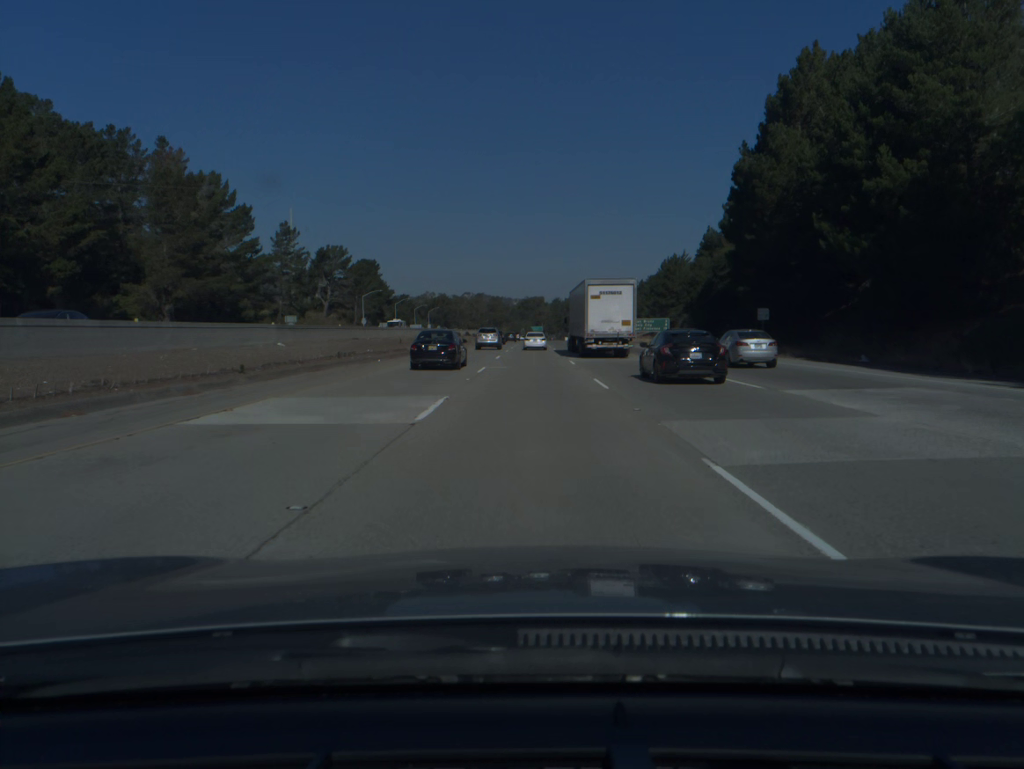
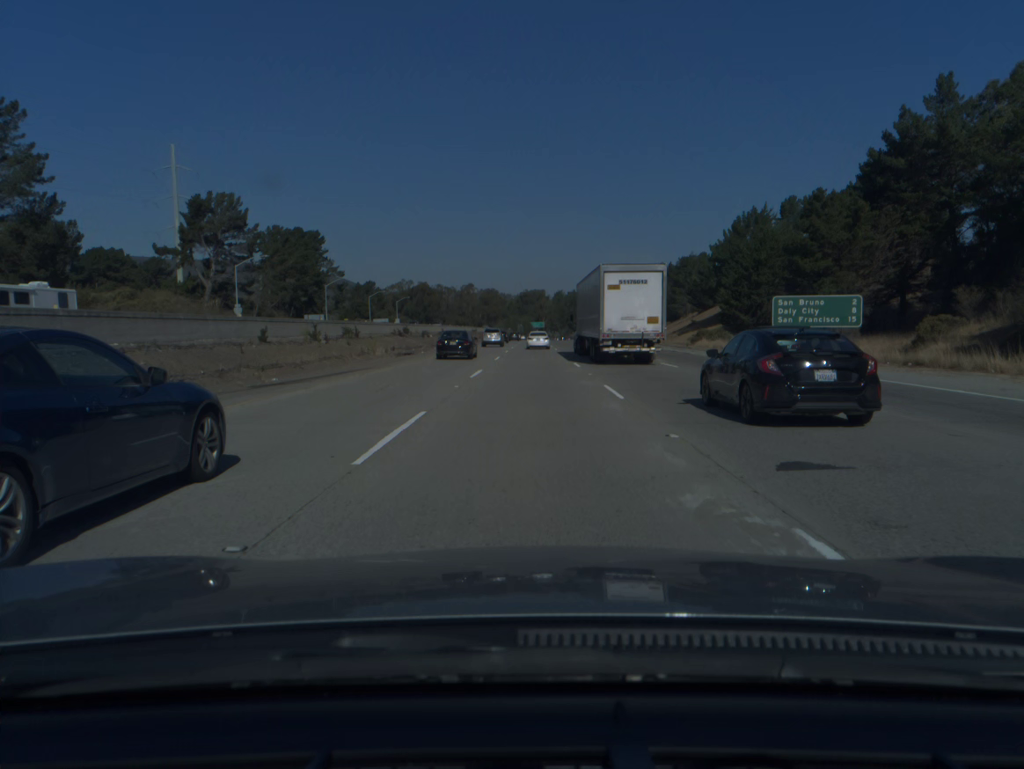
(+0.1, +76.1) m; 0°
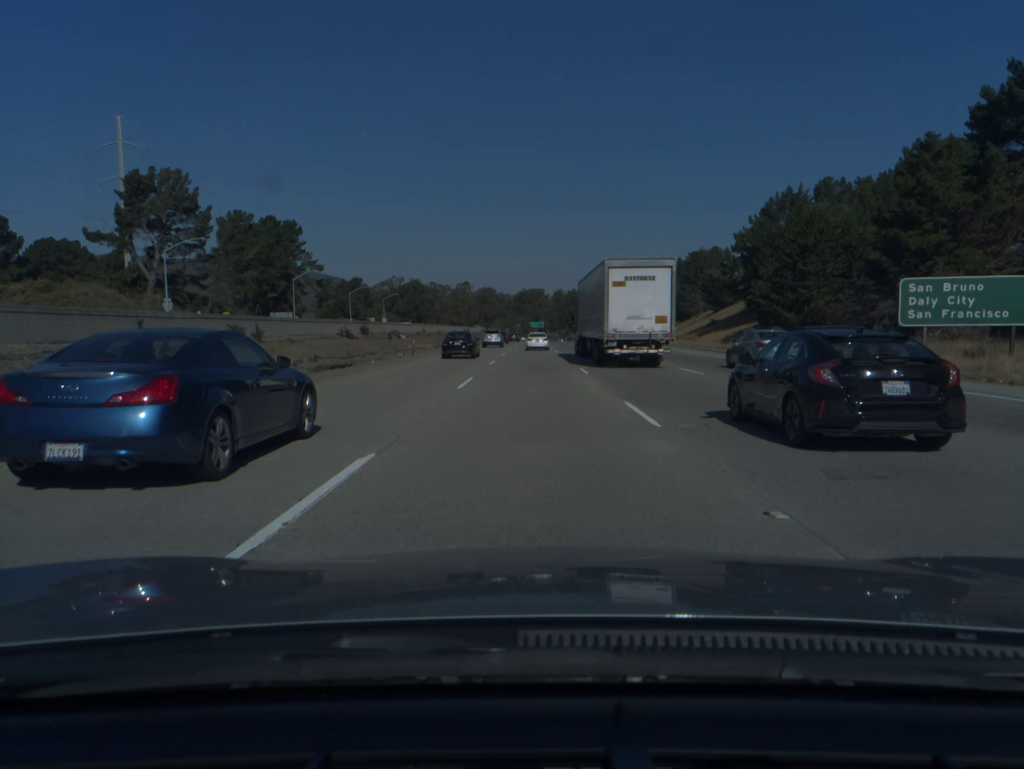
(0.0, +19.1) m; 0°
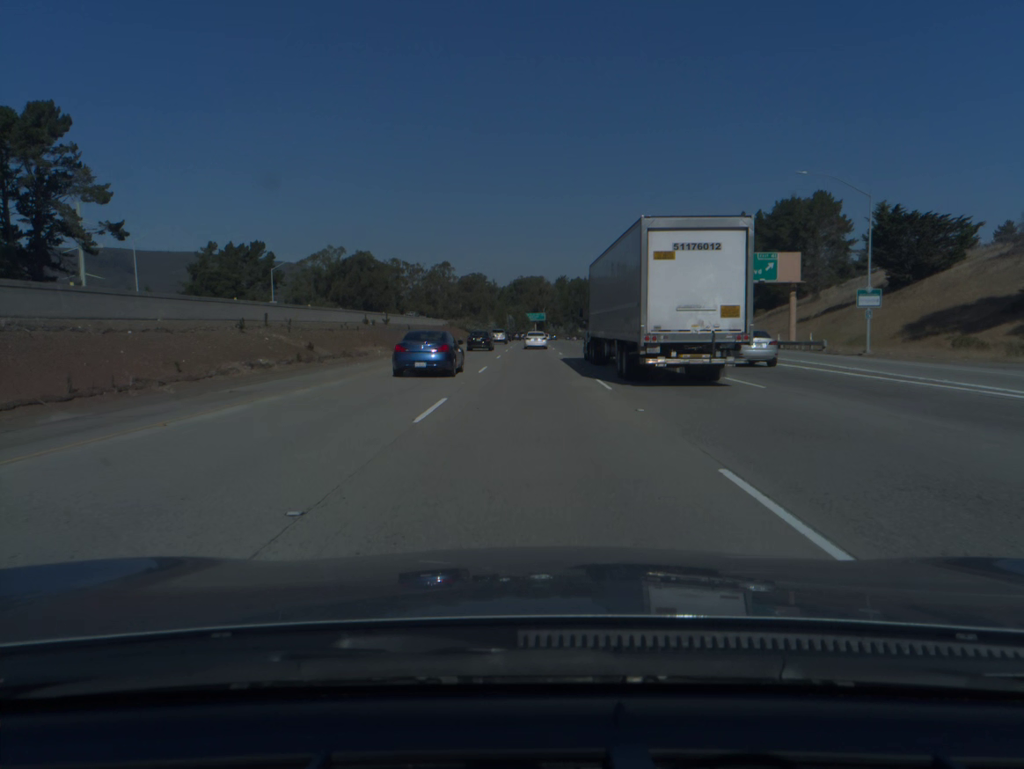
(+0.2, +95.3) m; 0°
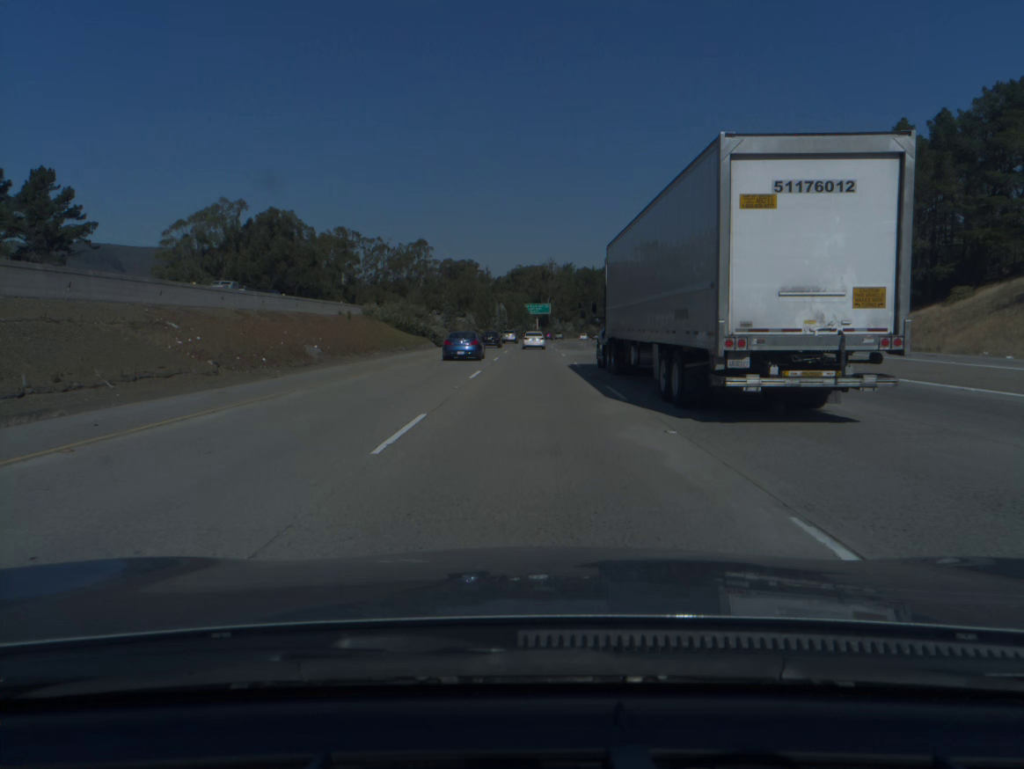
(0.0, +75.9) m; 0°
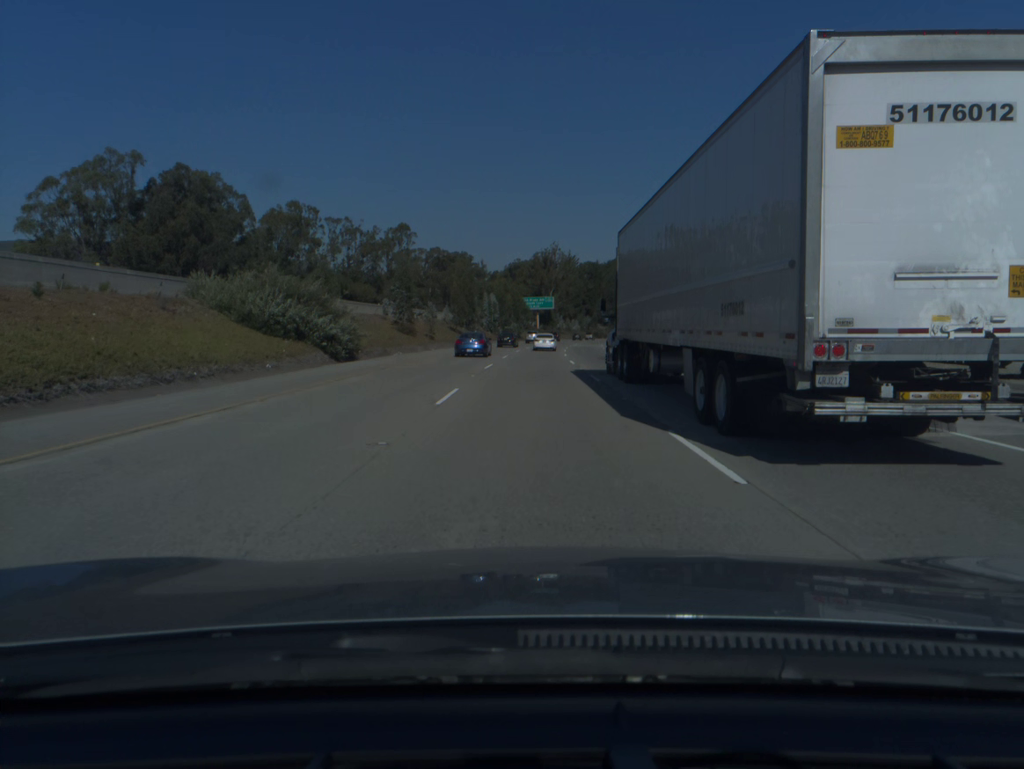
(0.0, +37.9) m; 0°
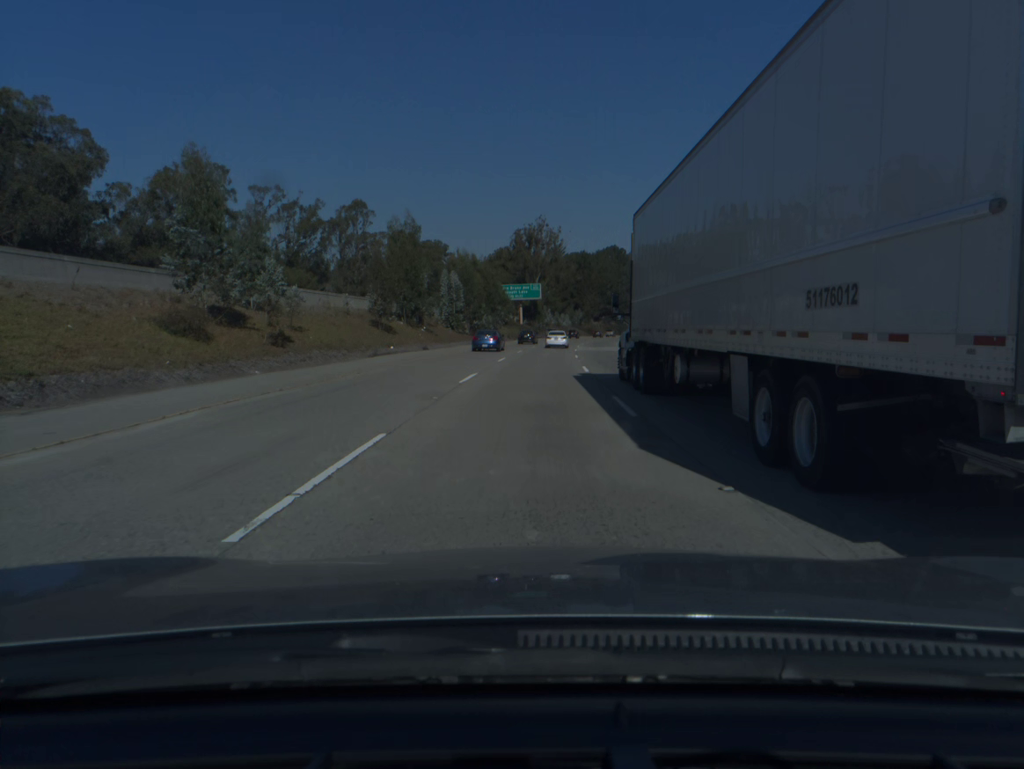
(+0.2, +38.0) m; +1°
